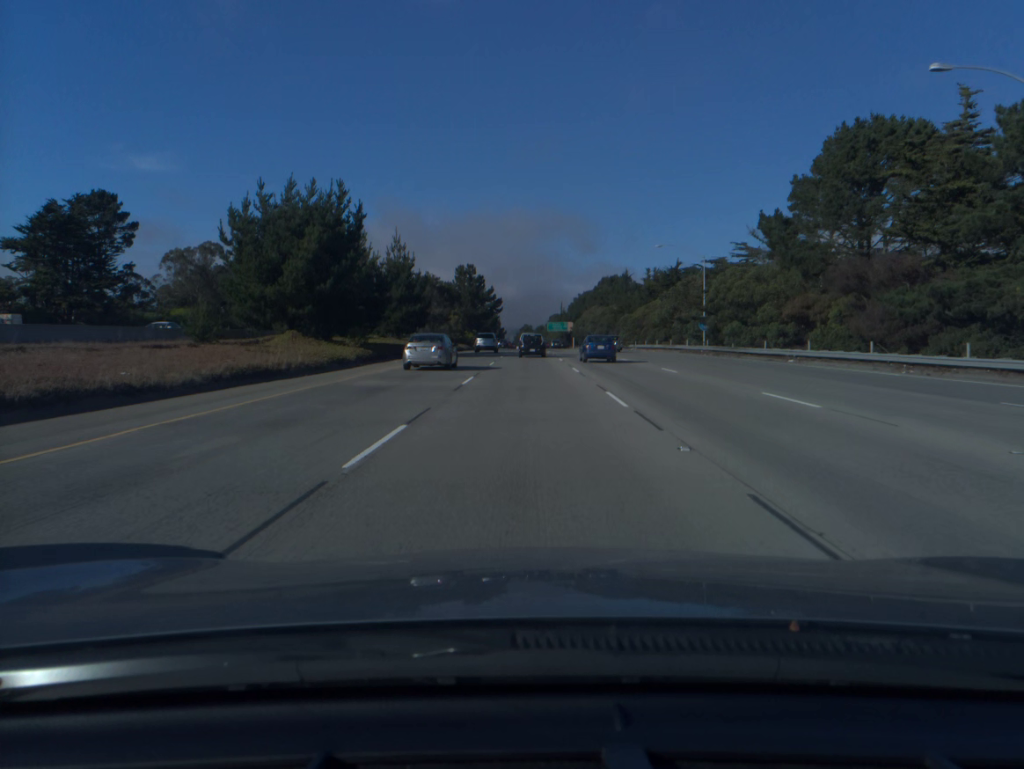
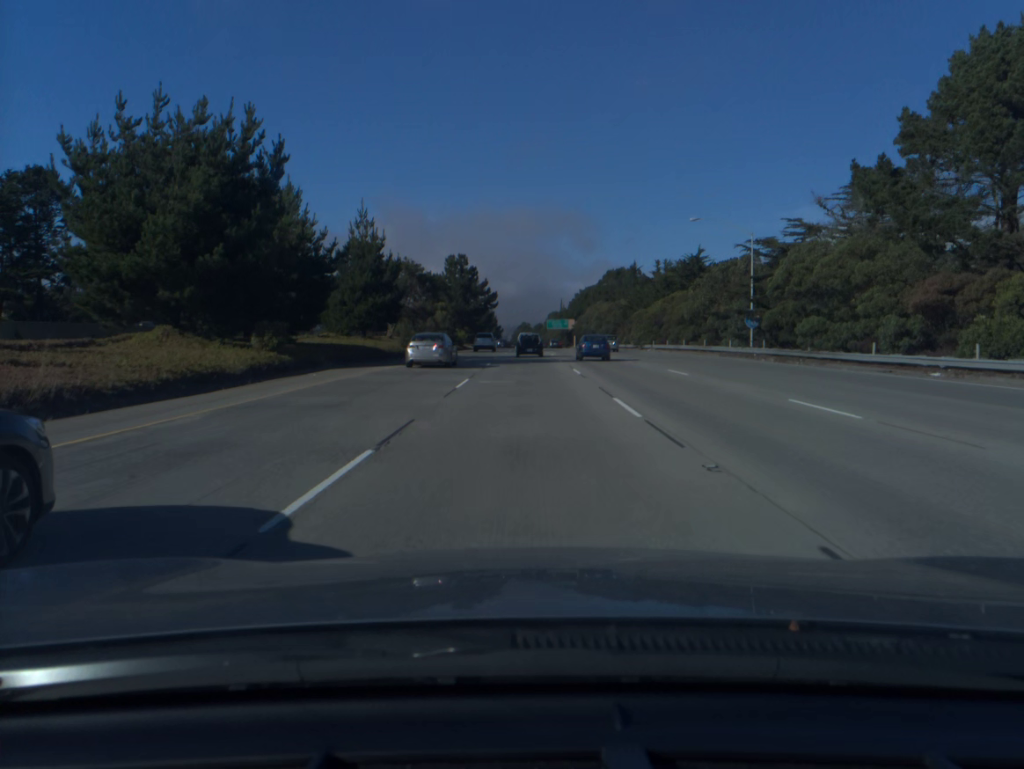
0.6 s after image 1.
(0.0, +16.6) m; 0°
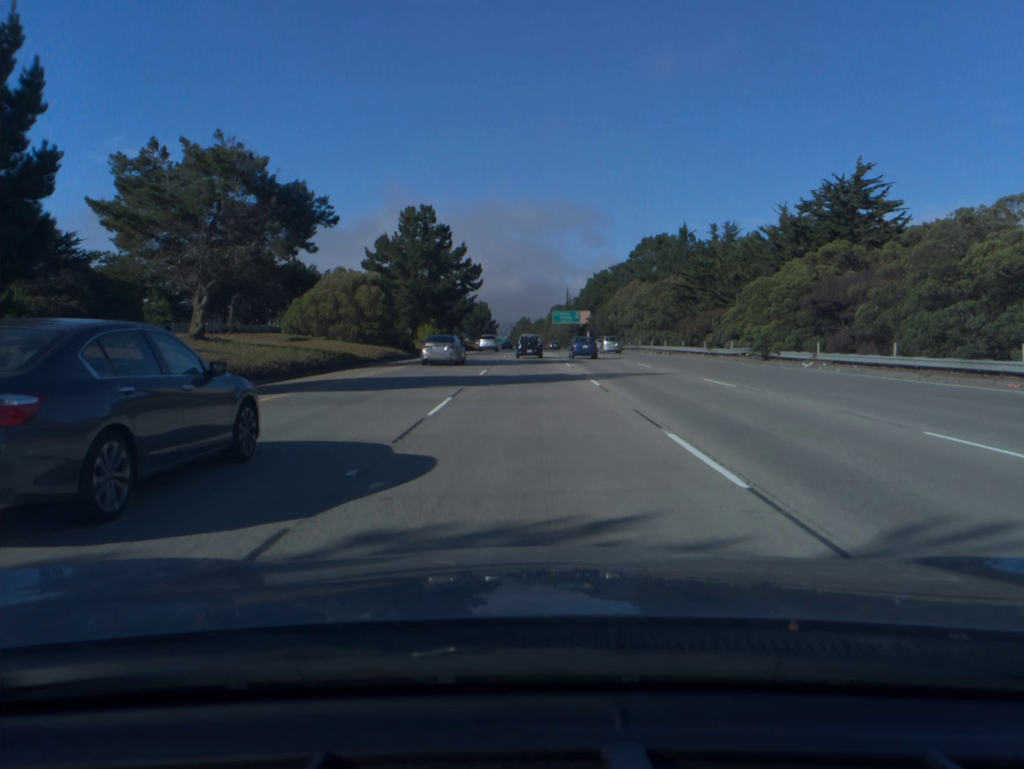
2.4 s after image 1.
(0.0, +49.7) m; 0°
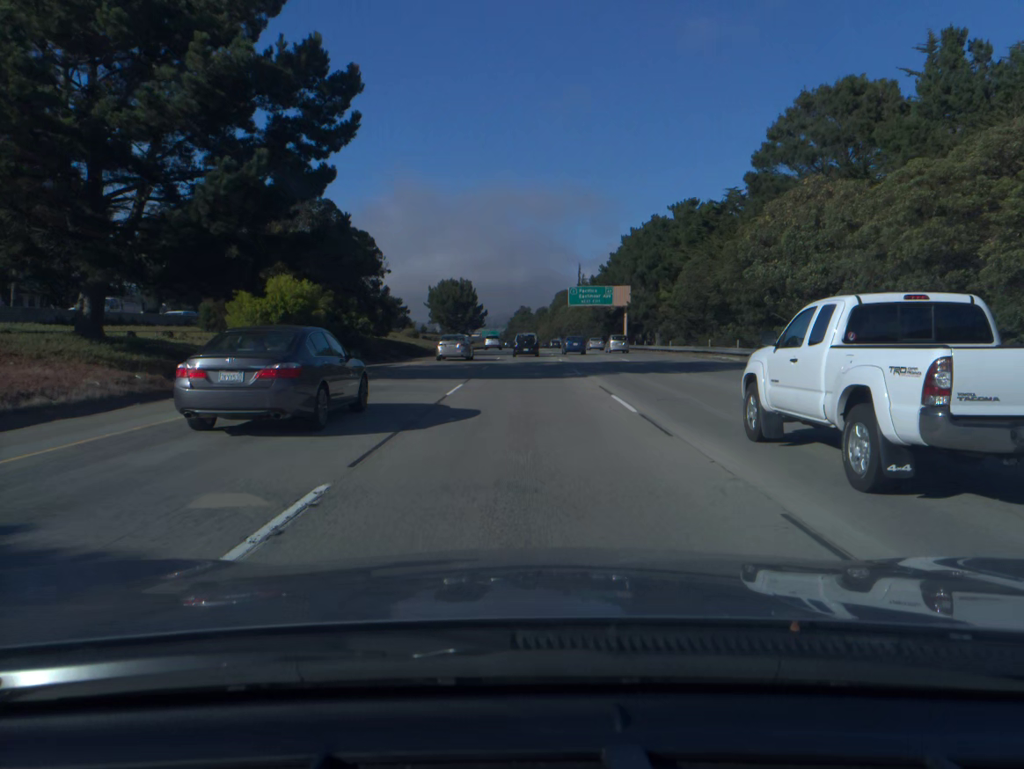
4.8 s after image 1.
(+0.1, +66.4) m; 0°
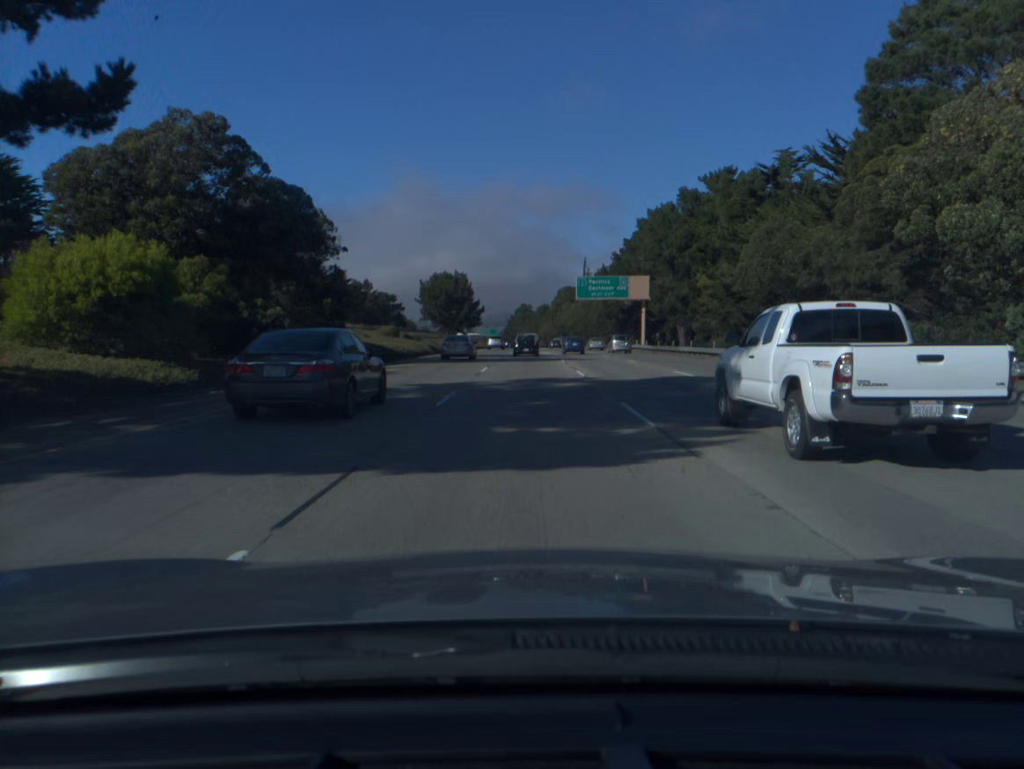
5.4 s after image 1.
(0.0, +16.6) m; 0°
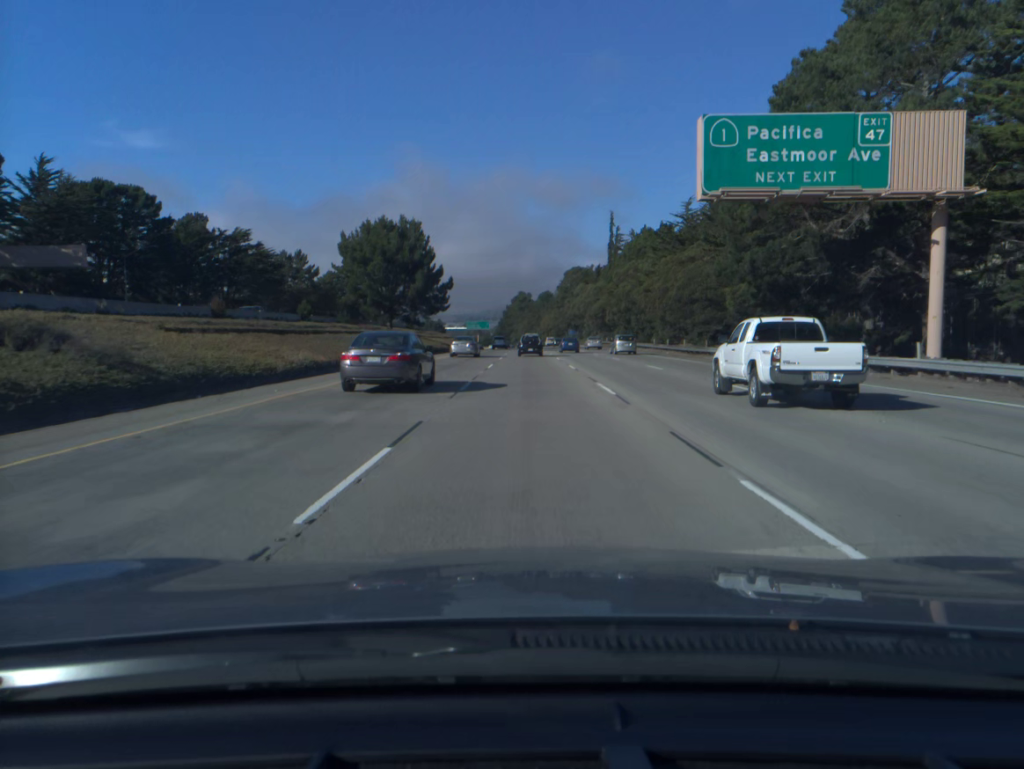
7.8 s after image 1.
(0.0, +66.6) m; 0°
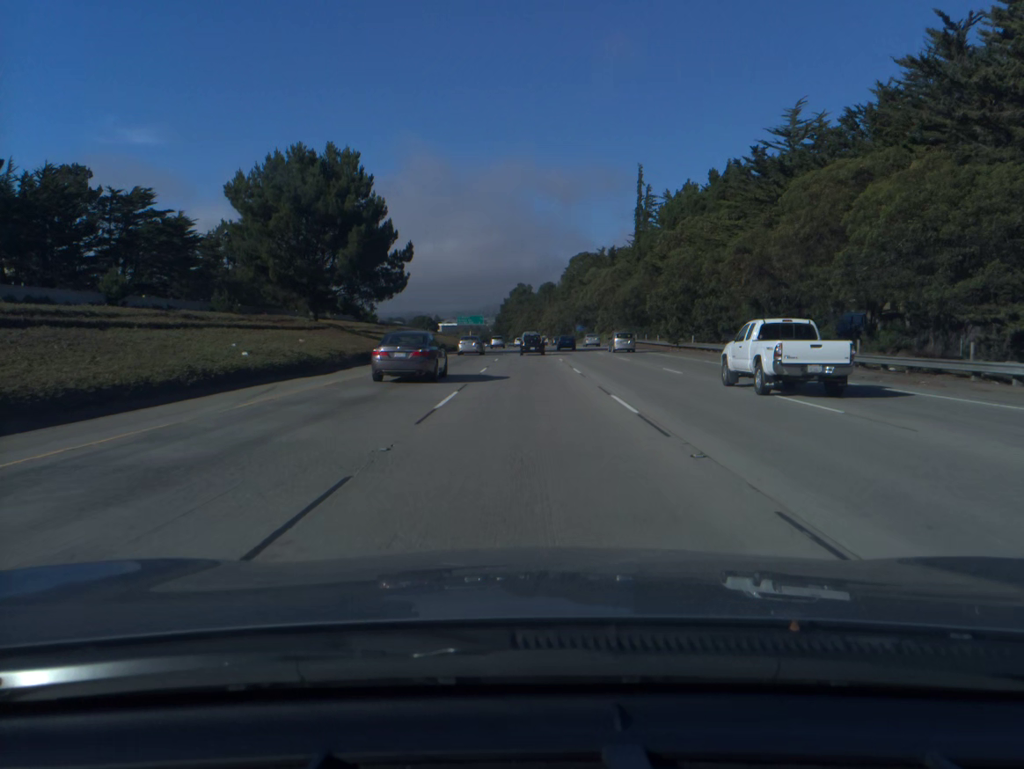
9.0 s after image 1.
(0.0, +33.6) m; 0°
